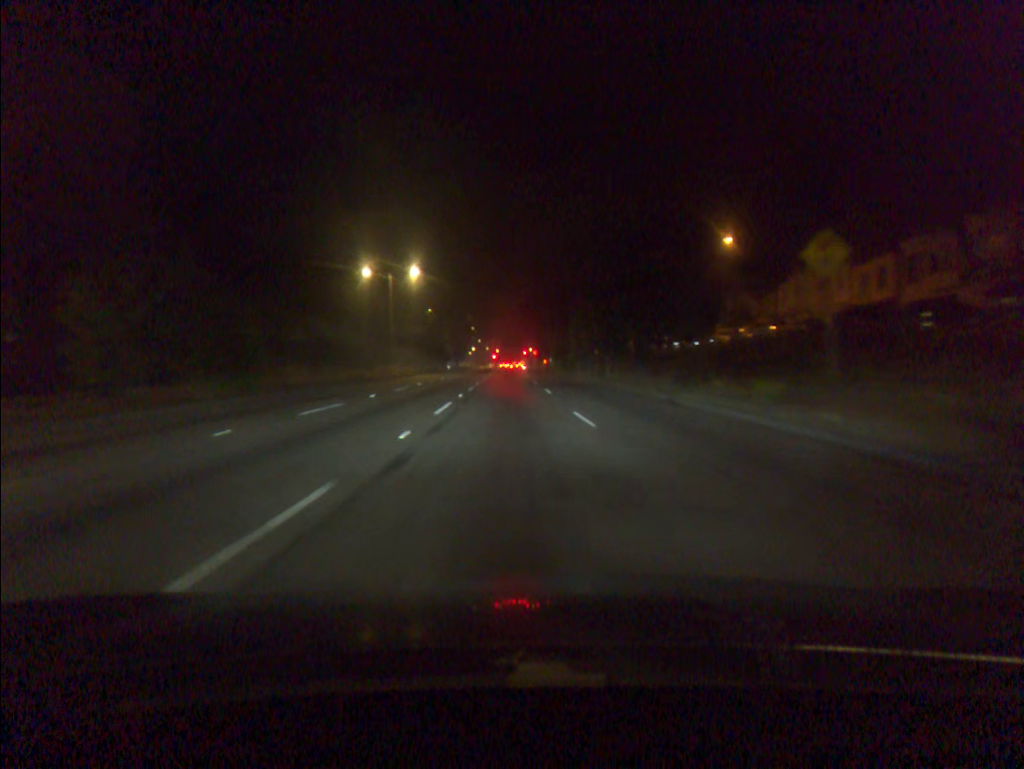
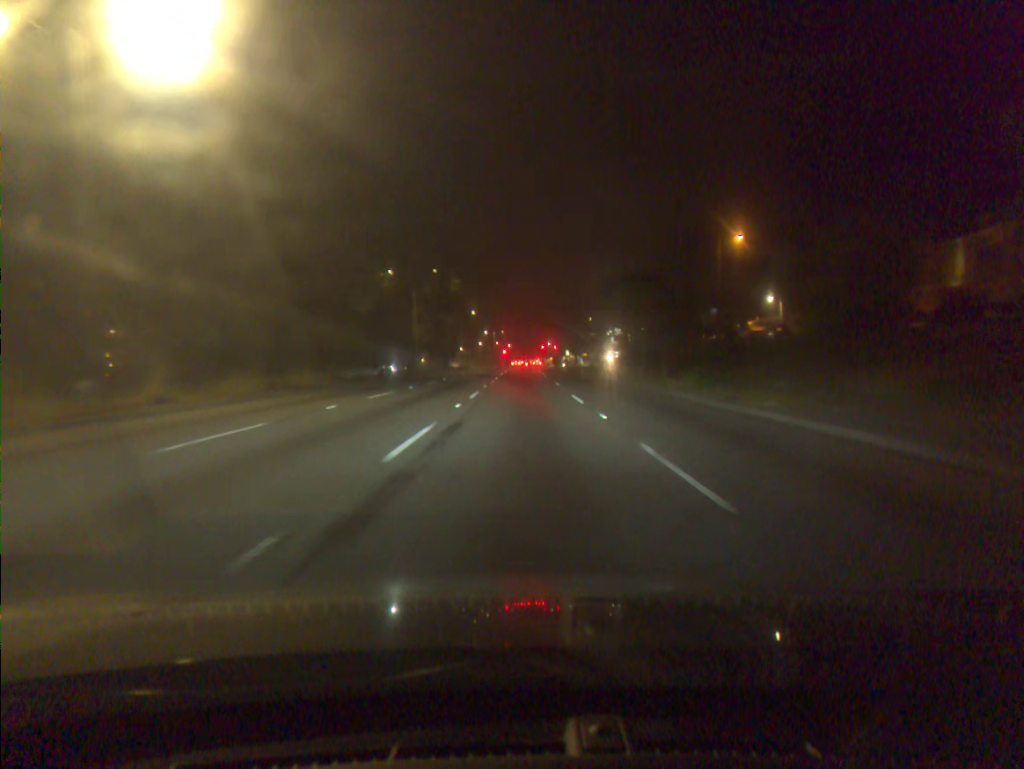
(-0.8, +52.1) m; -1°
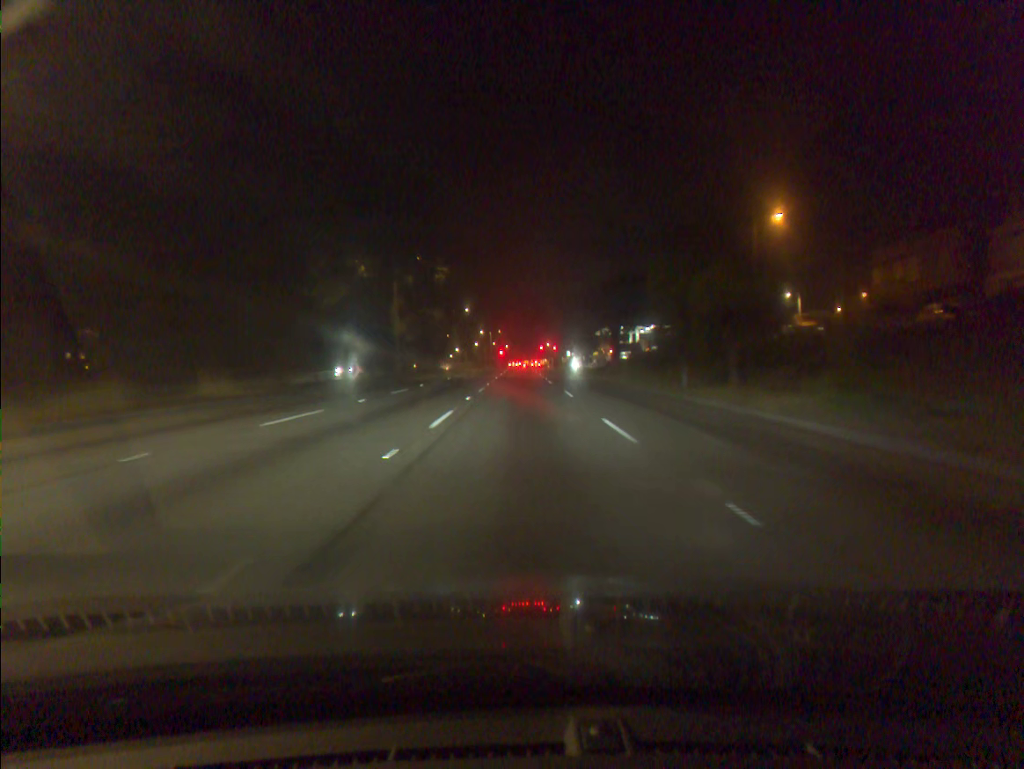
(0.0, +10.1) m; 0°
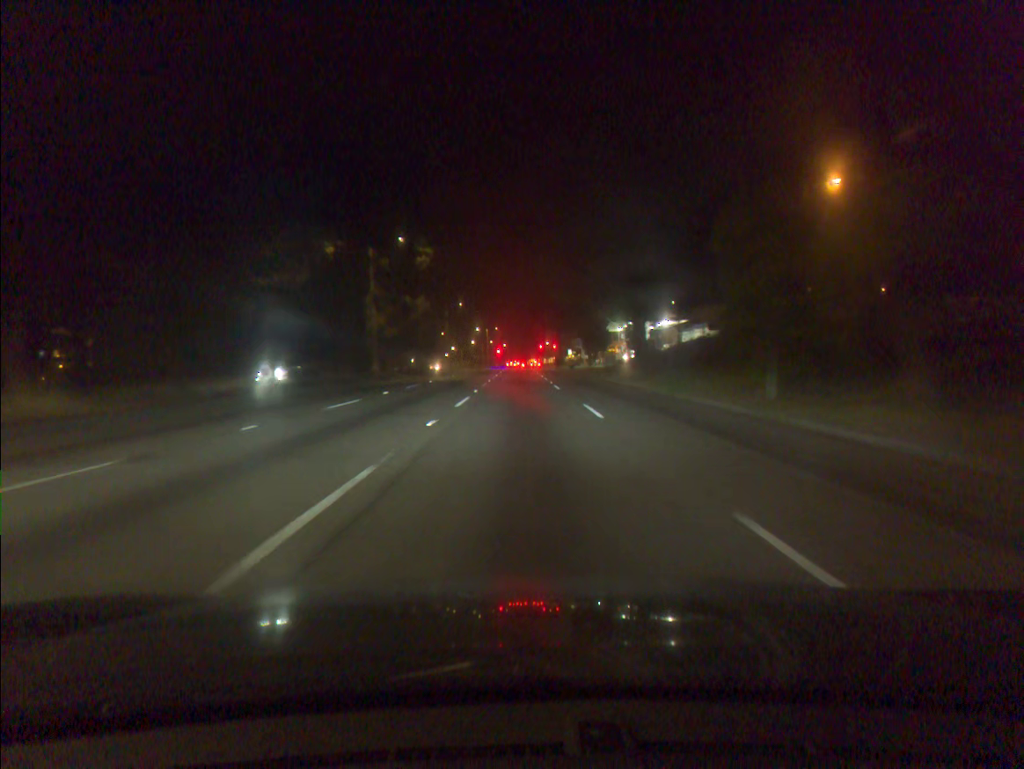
(0.0, +9.9) m; 0°
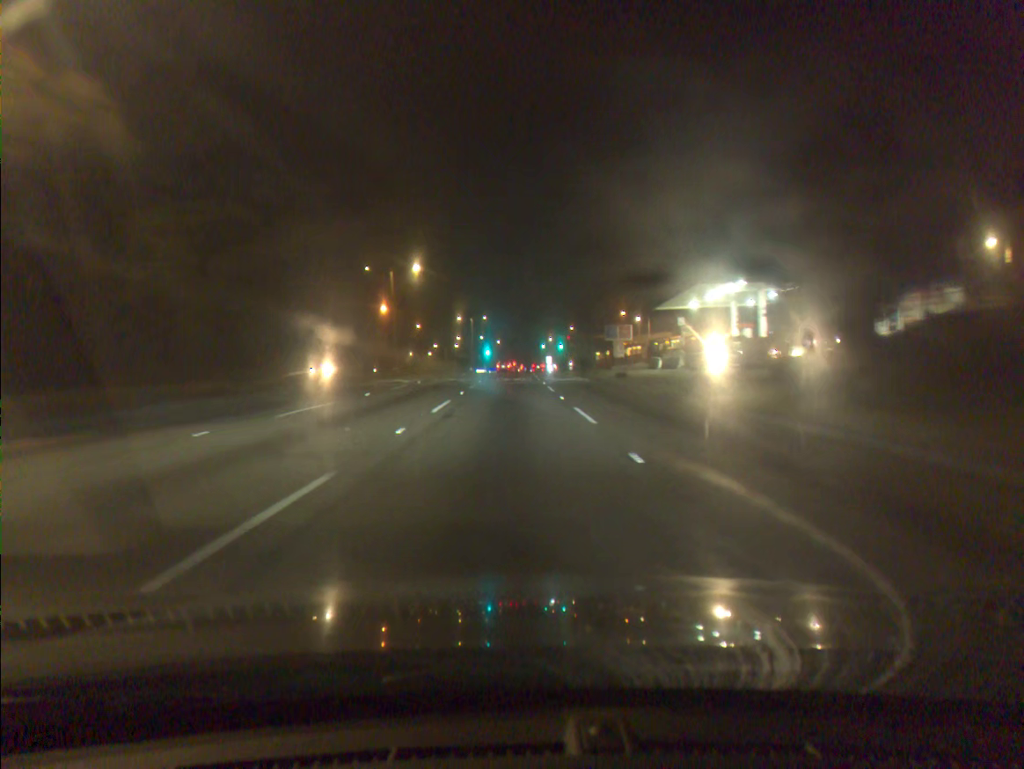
(+0.2, +45.7) m; 0°
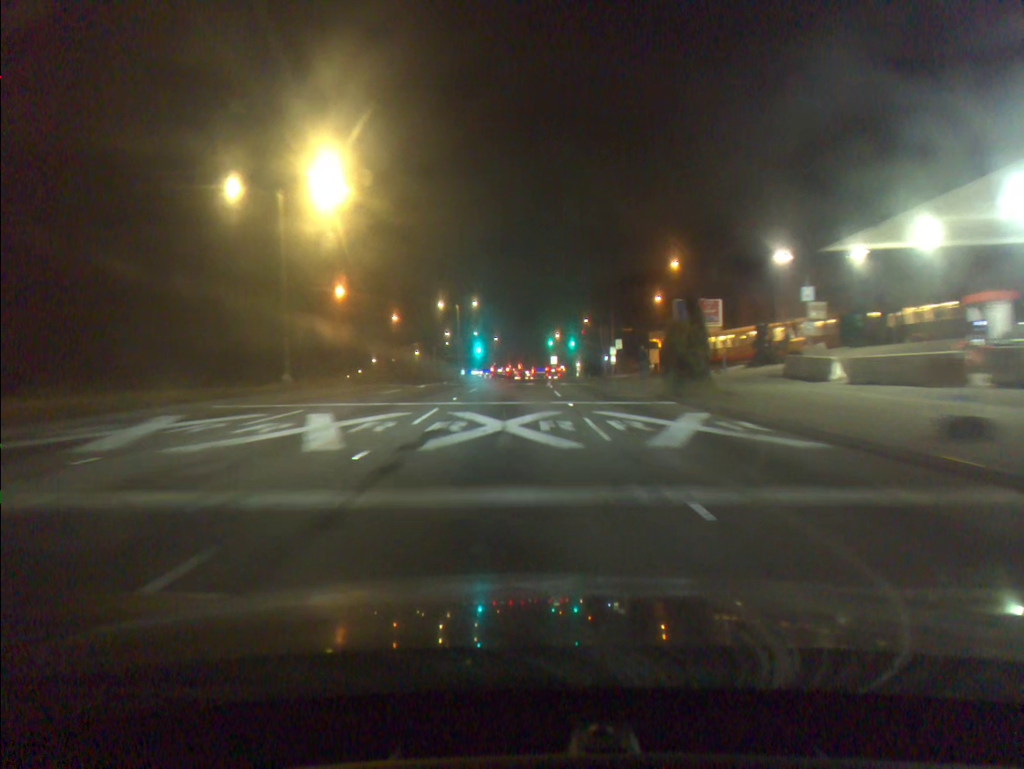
(-0.2, +32.6) m; 0°
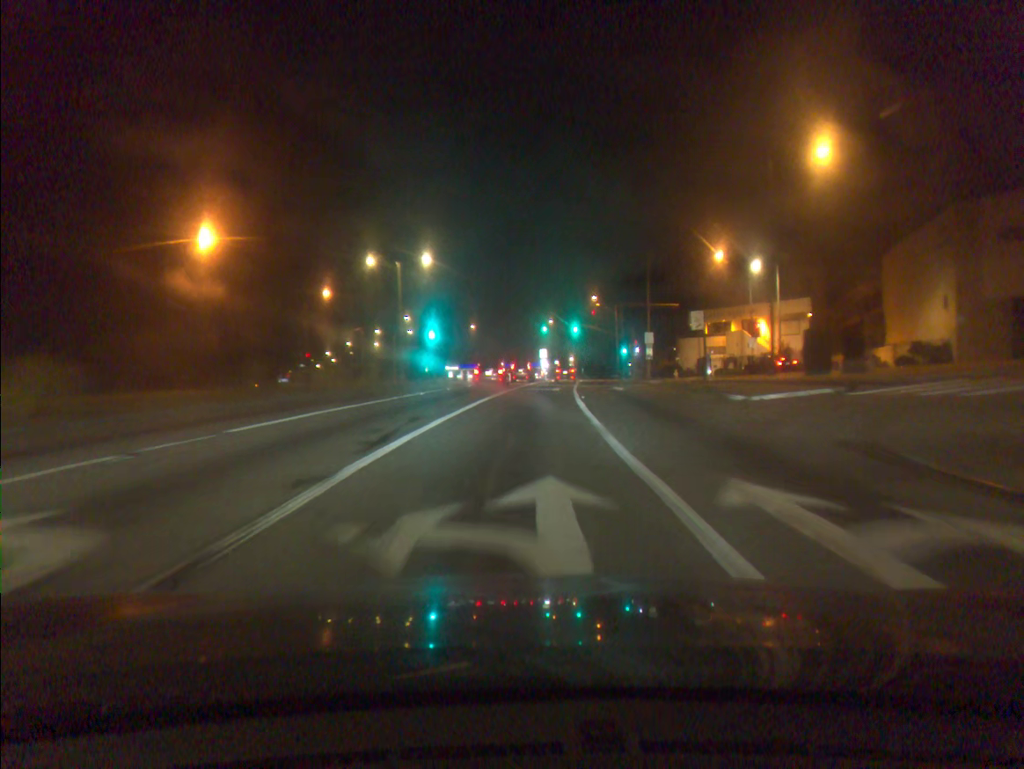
(+0.2, +37.5) m; +1°
